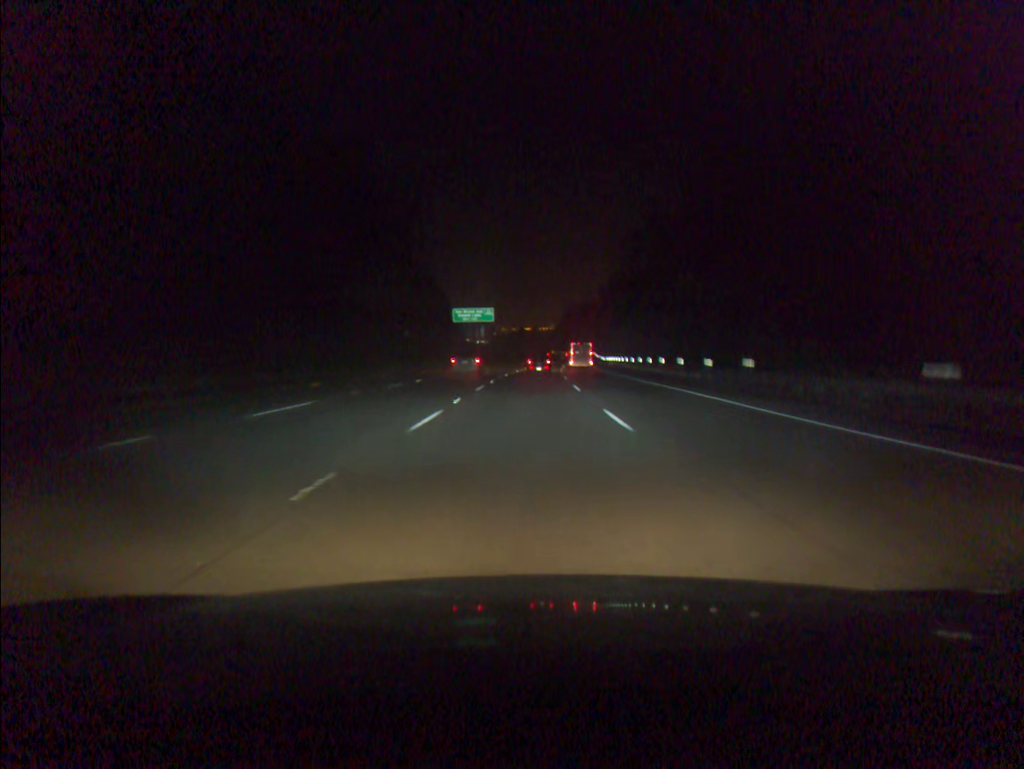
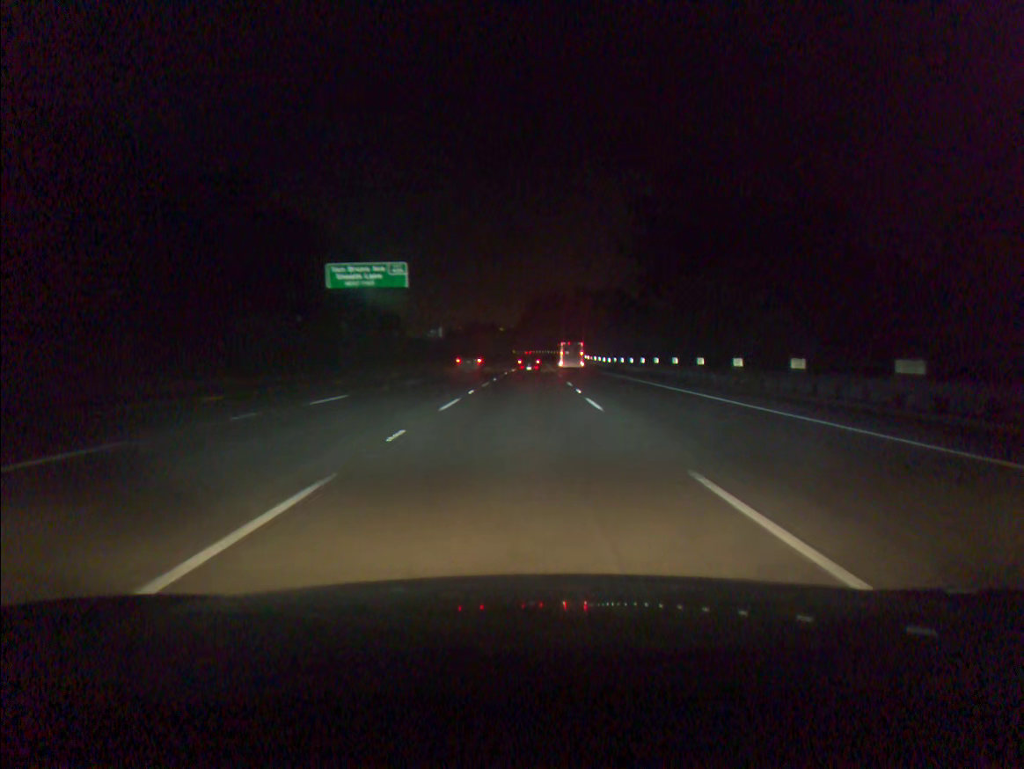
(+1.9, +68.4) m; +3°
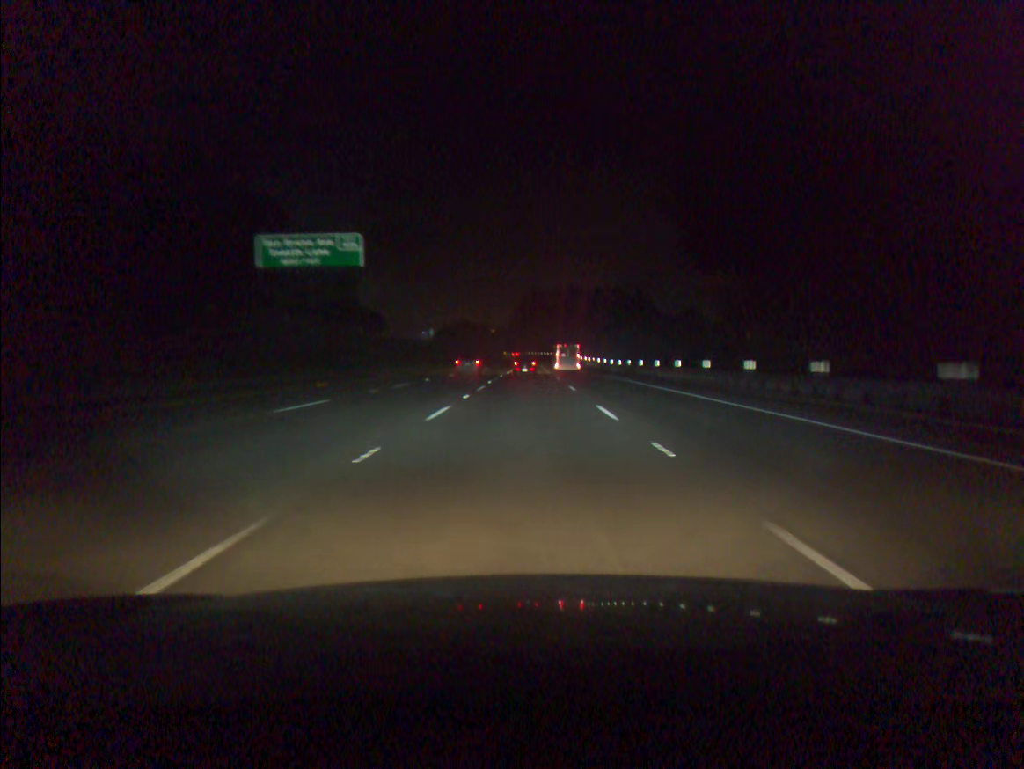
(+0.1, +17.2) m; +1°
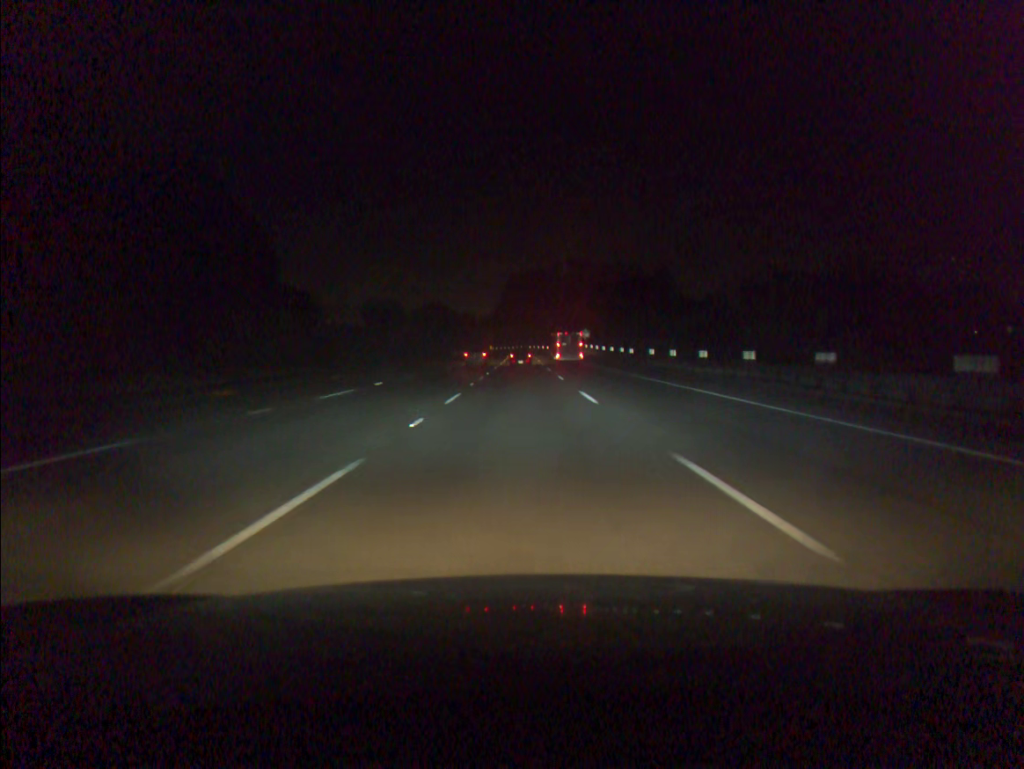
(+0.9, +69.1) m; +1°
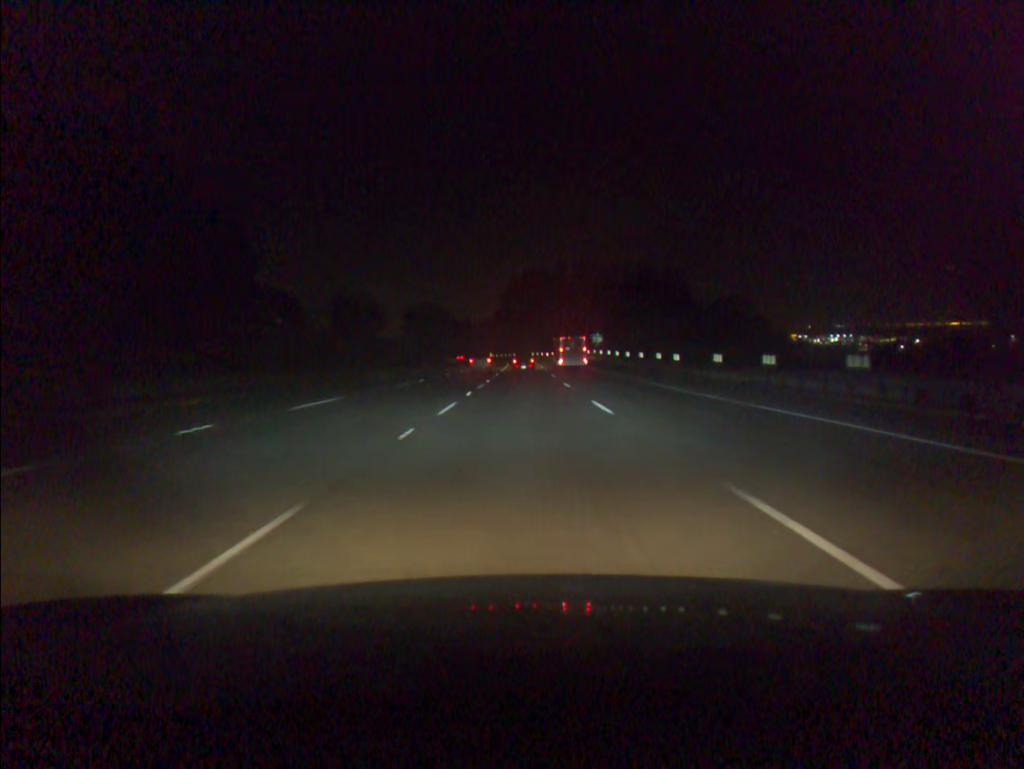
(0.0, +17.4) m; 0°
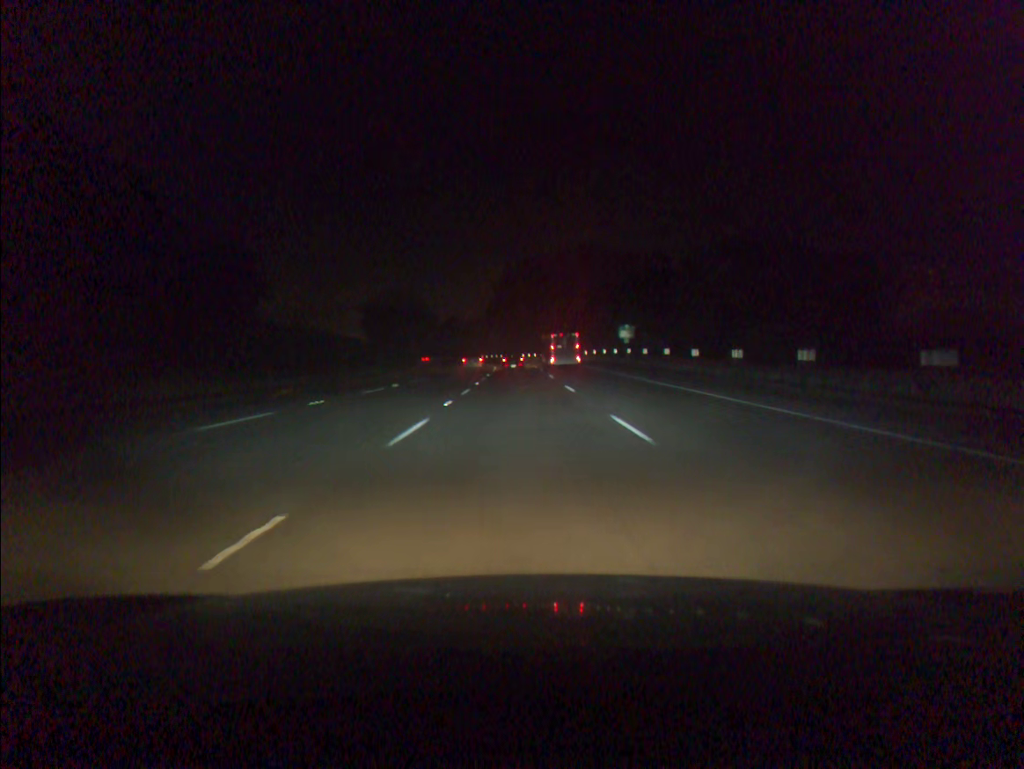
(+0.1, +34.8) m; 0°
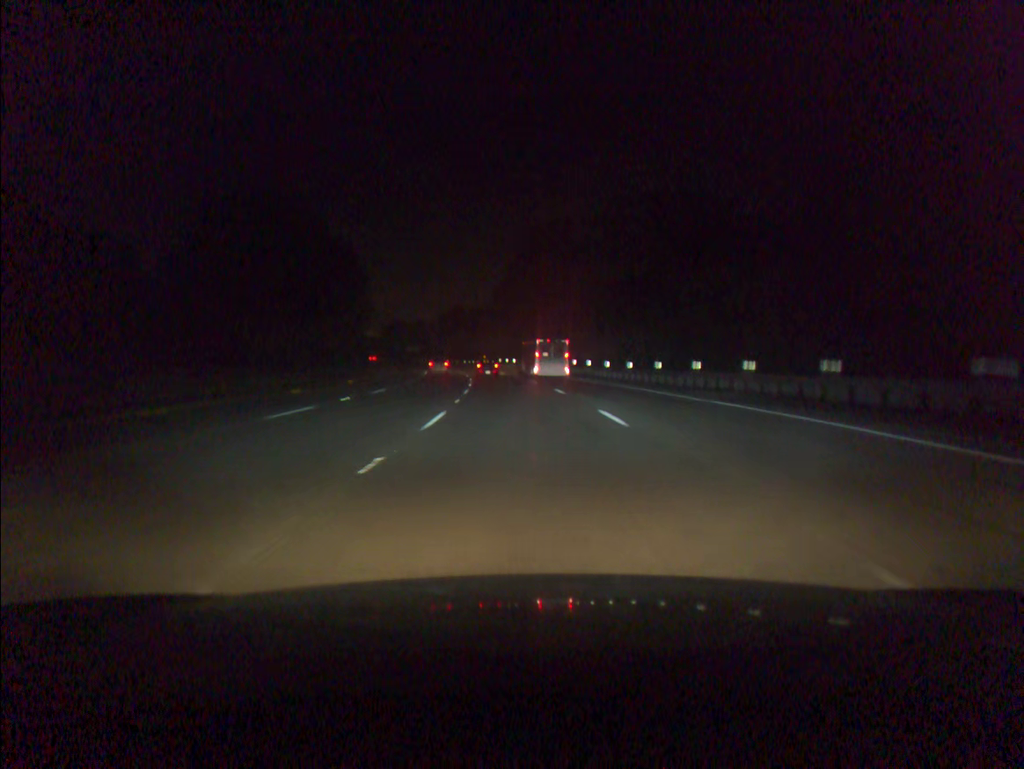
(-0.5, +69.8) m; -1°
